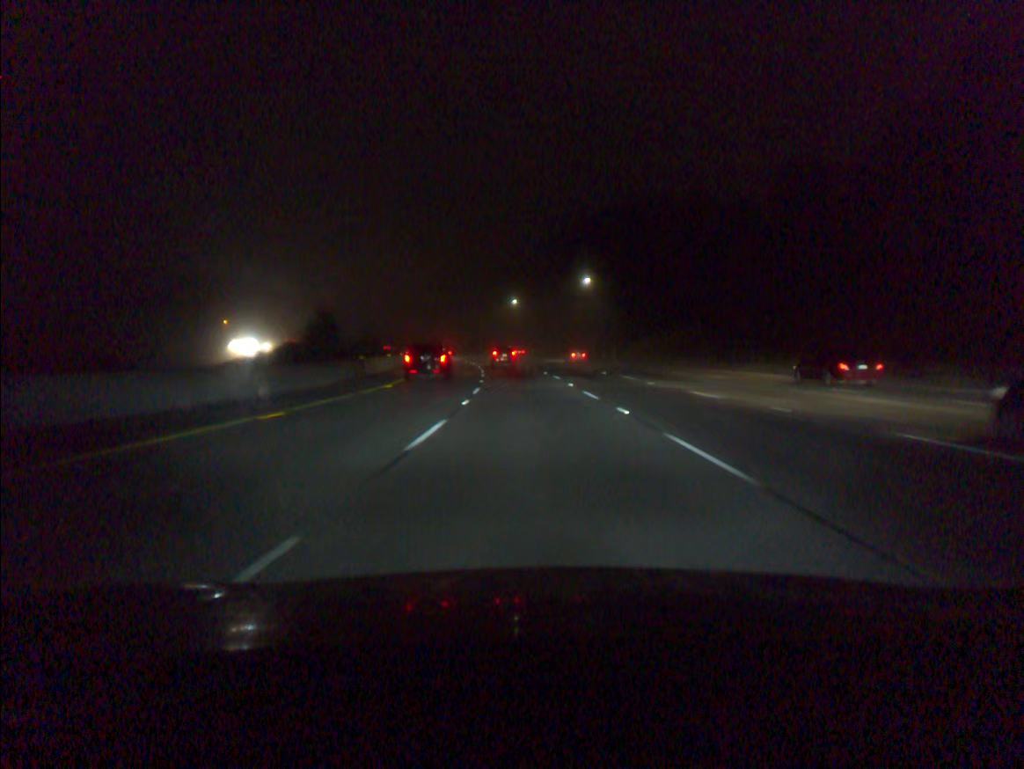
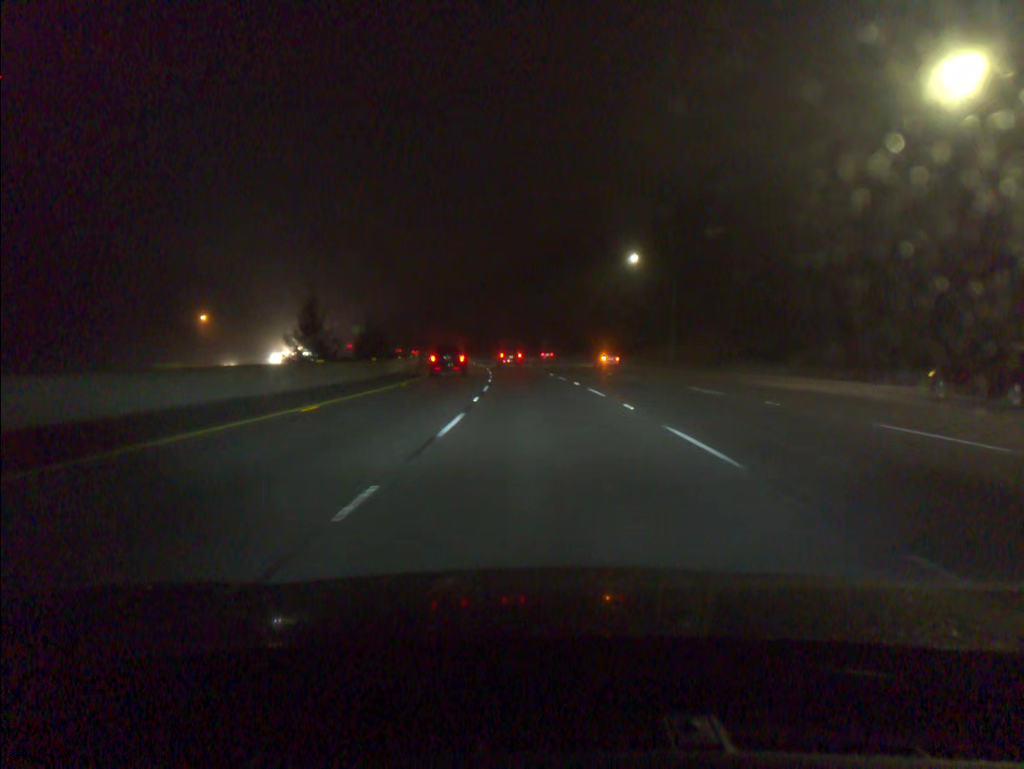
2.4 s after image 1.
(-4.2, +71.4) m; -7°
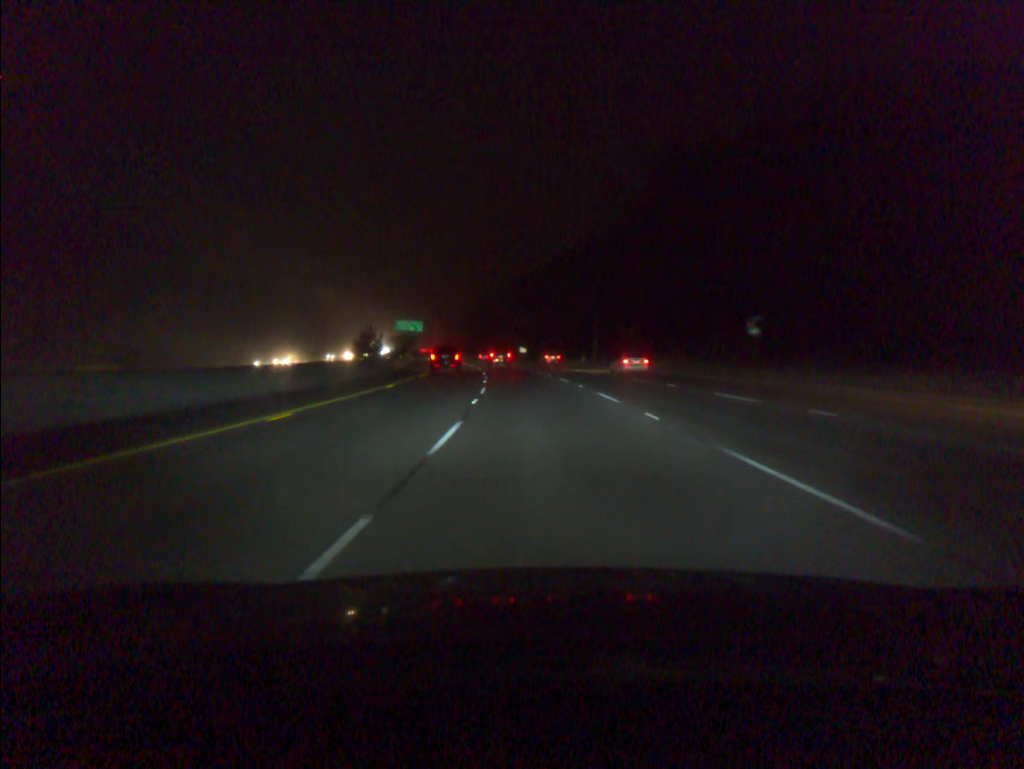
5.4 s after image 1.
(-5.9, +90.1) m; -7°
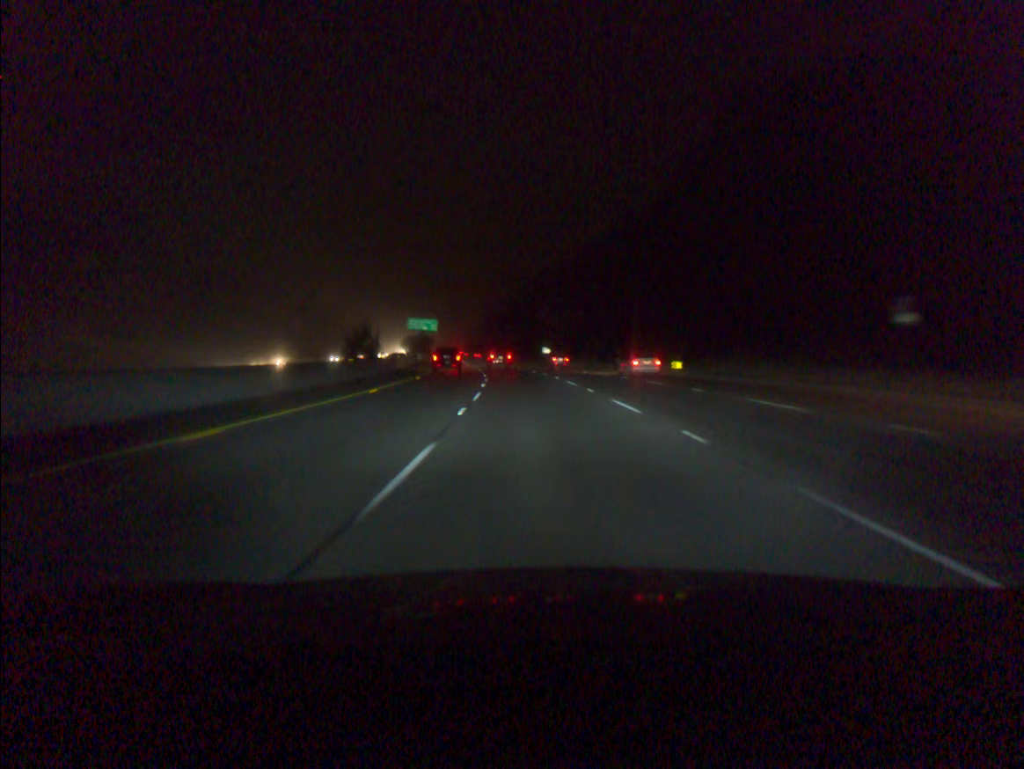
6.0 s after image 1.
(-0.3, +18.2) m; -2°
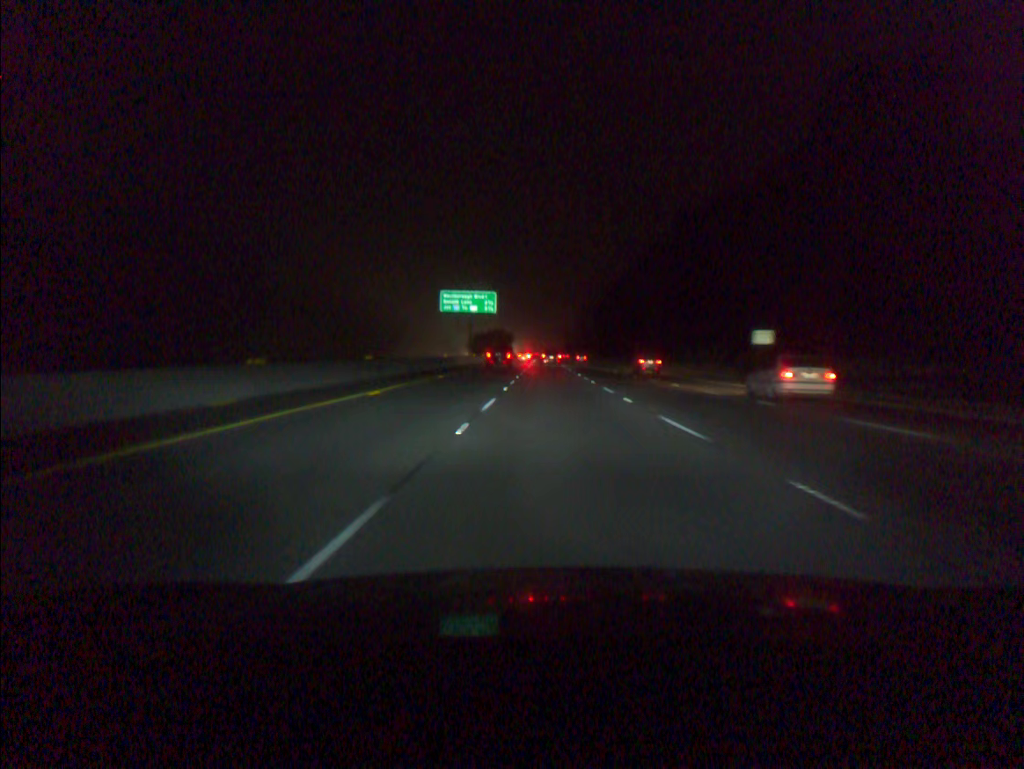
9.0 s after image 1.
(-6.8, +91.4) m; -7°
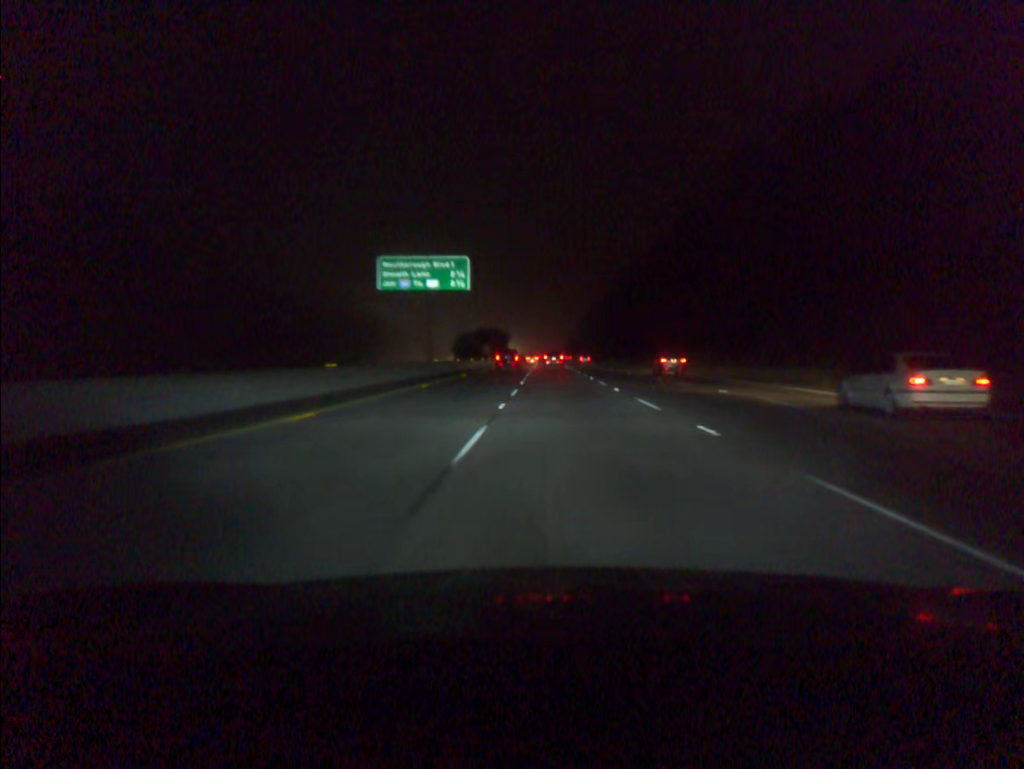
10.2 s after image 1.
(-0.2, +37.1) m; 0°
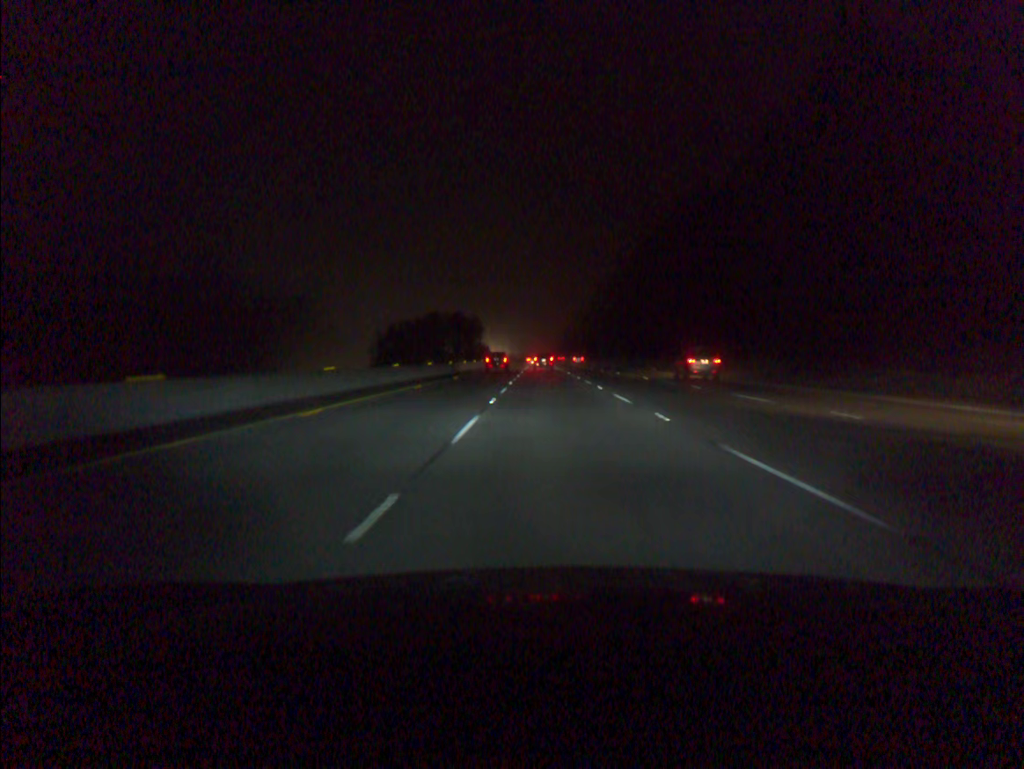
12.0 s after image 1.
(+0.4, +56.4) m; +1°
